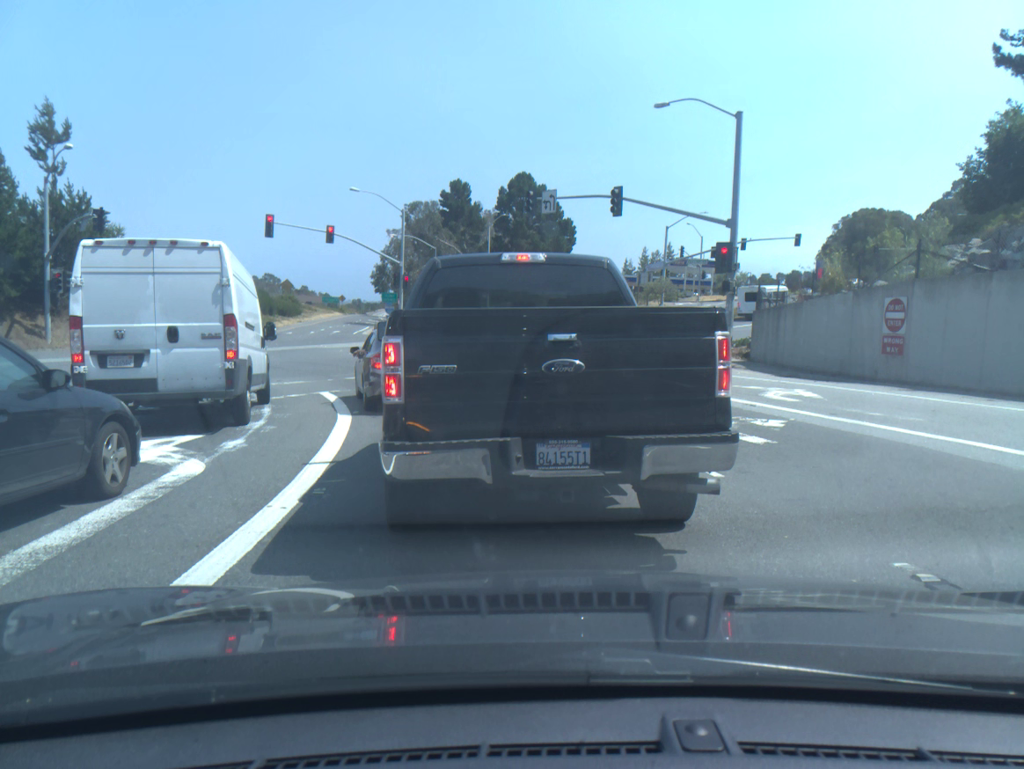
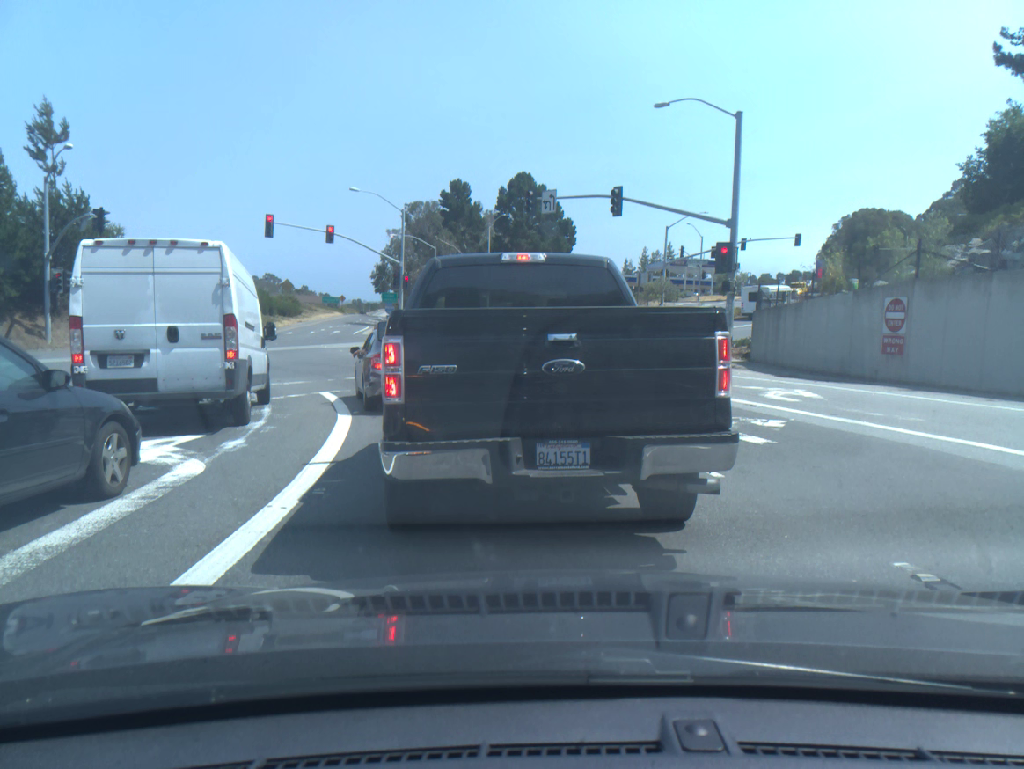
(0.0, 0.0) m; 0°
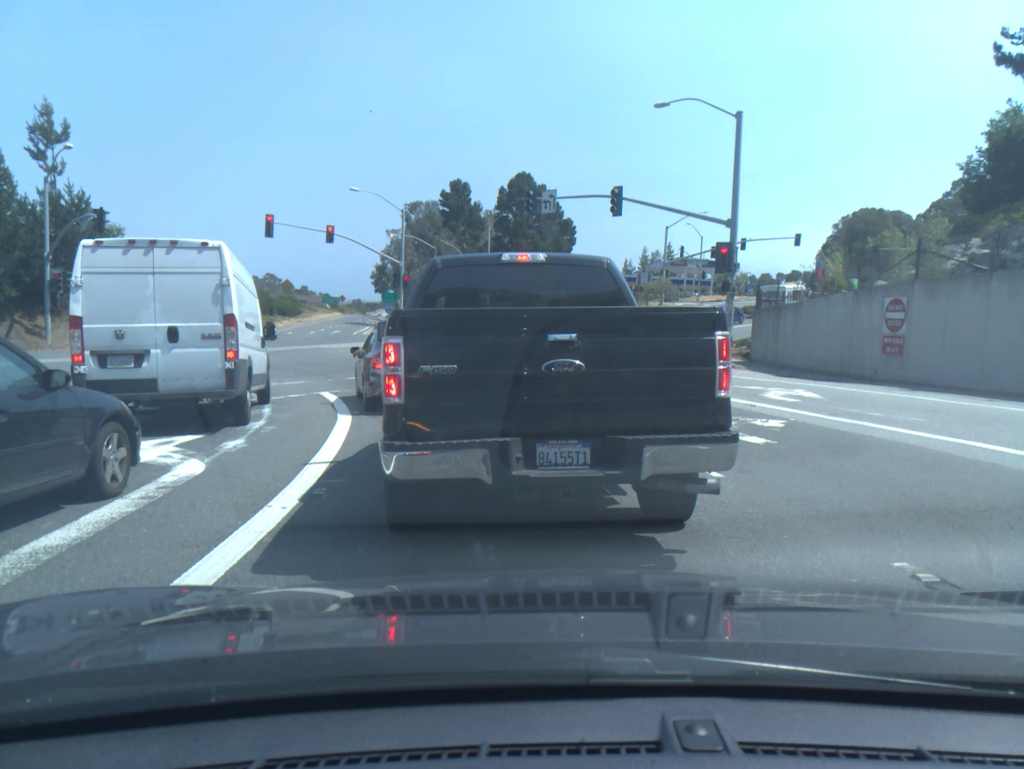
(0.0, 0.0) m; 0°
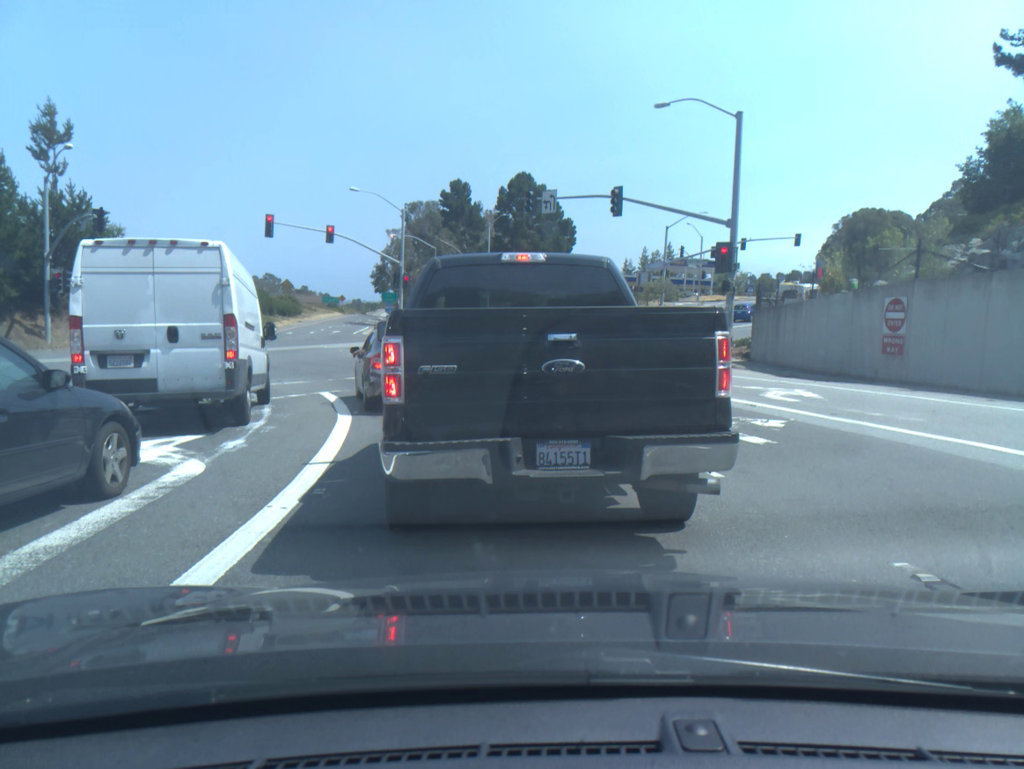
(0.0, 0.0) m; 0°
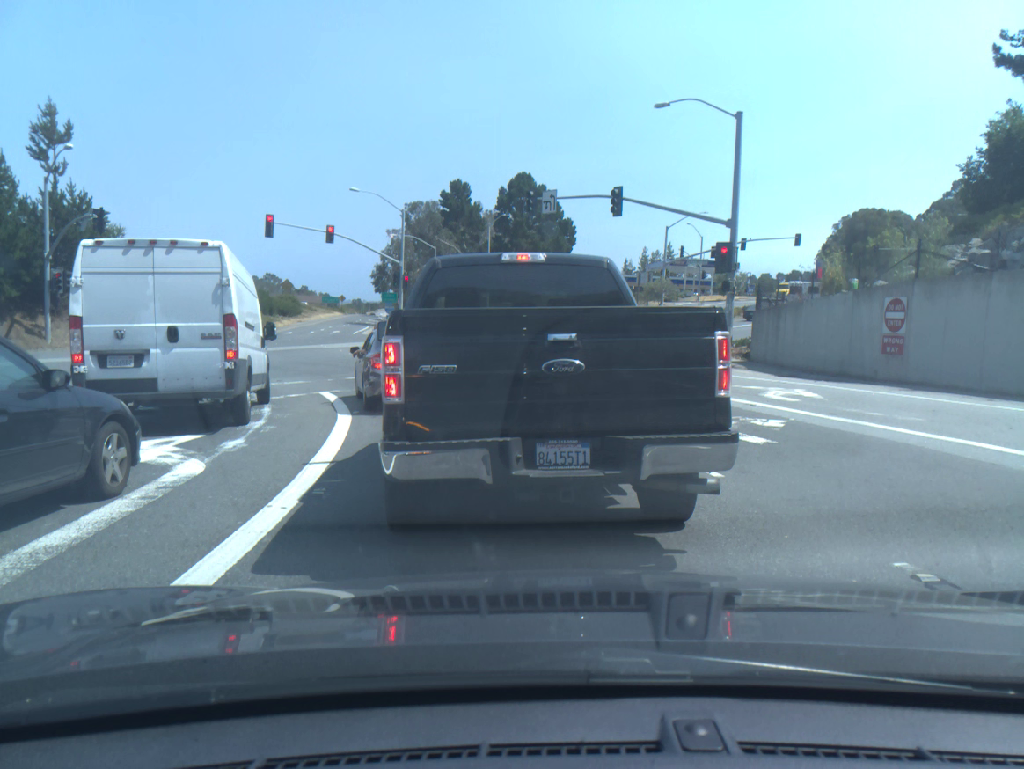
(0.0, 0.0) m; 0°
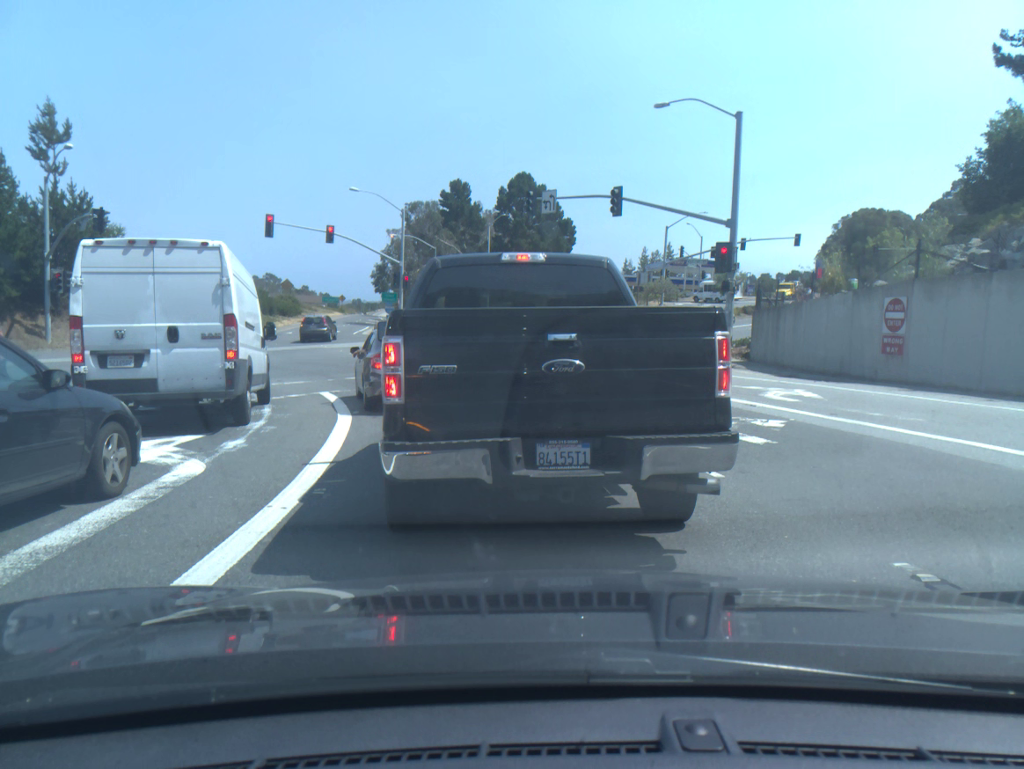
(0.0, 0.0) m; -1°
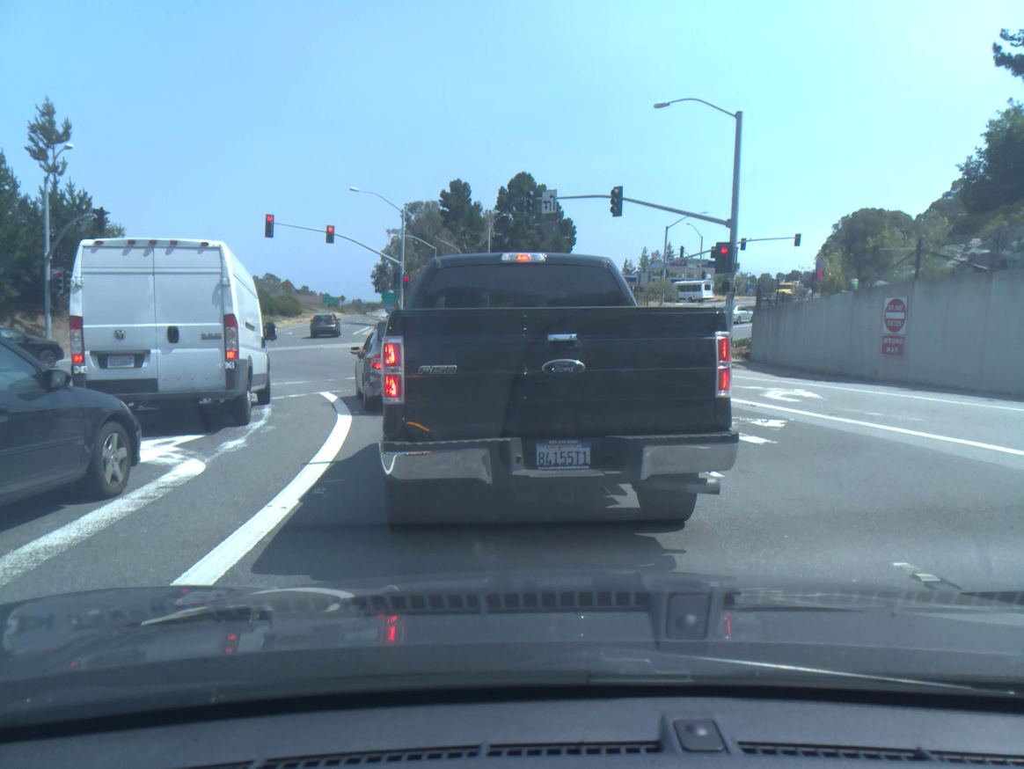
(0.0, 0.0) m; 0°
